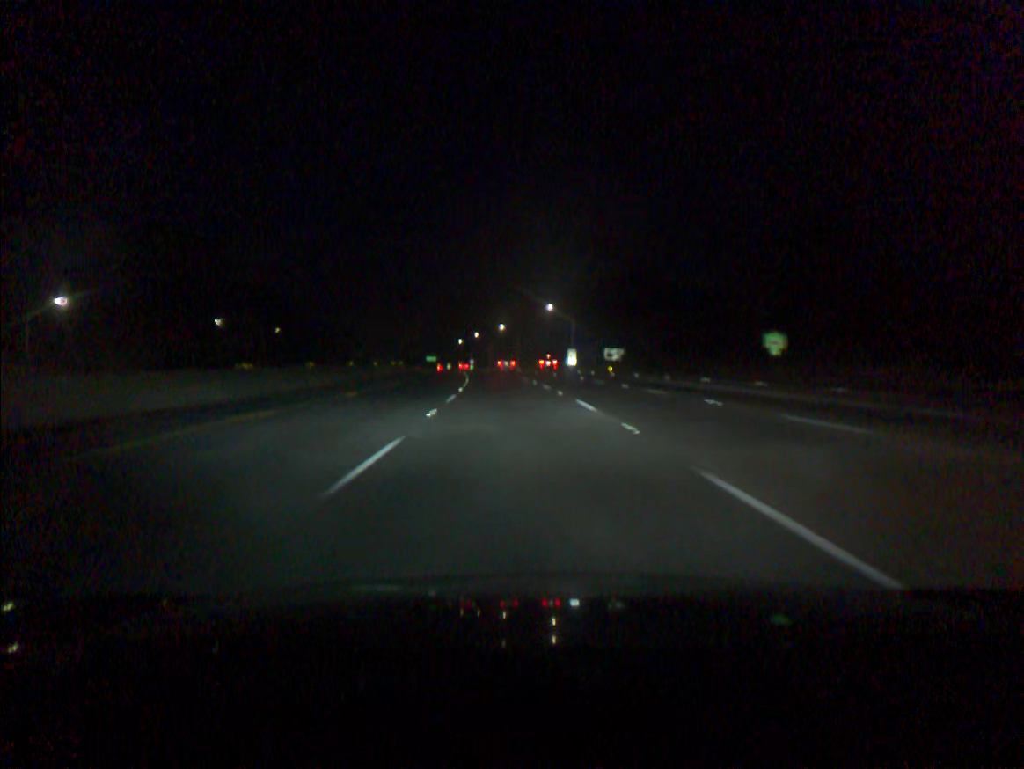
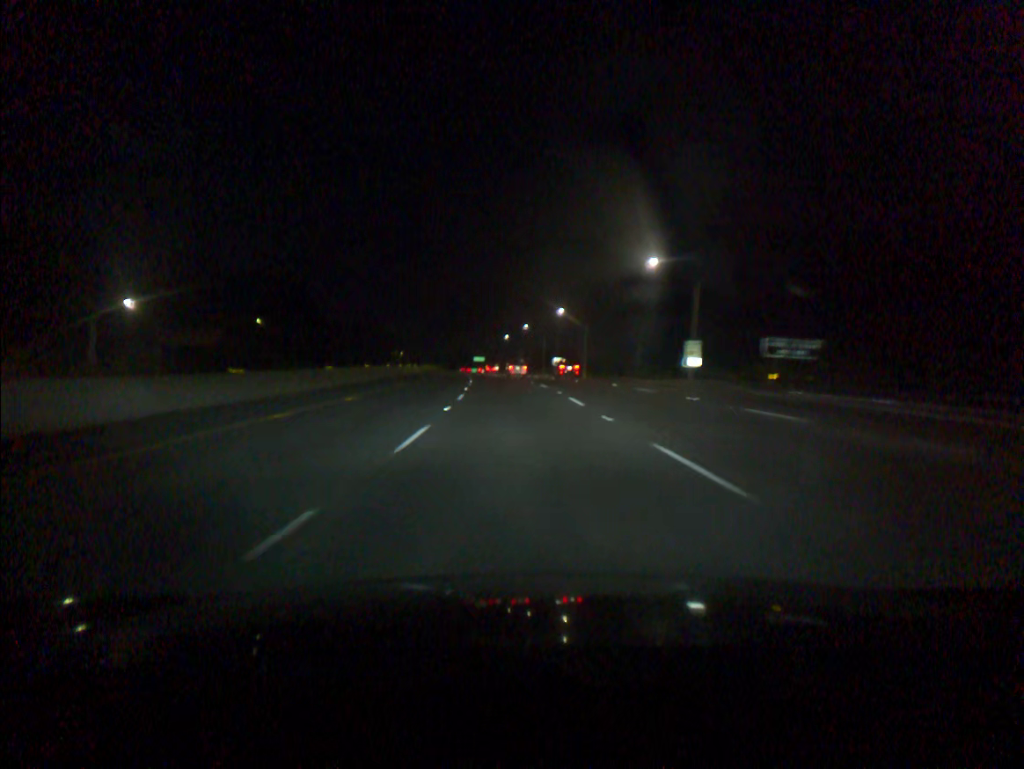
(-1.9, +55.0) m; -4°
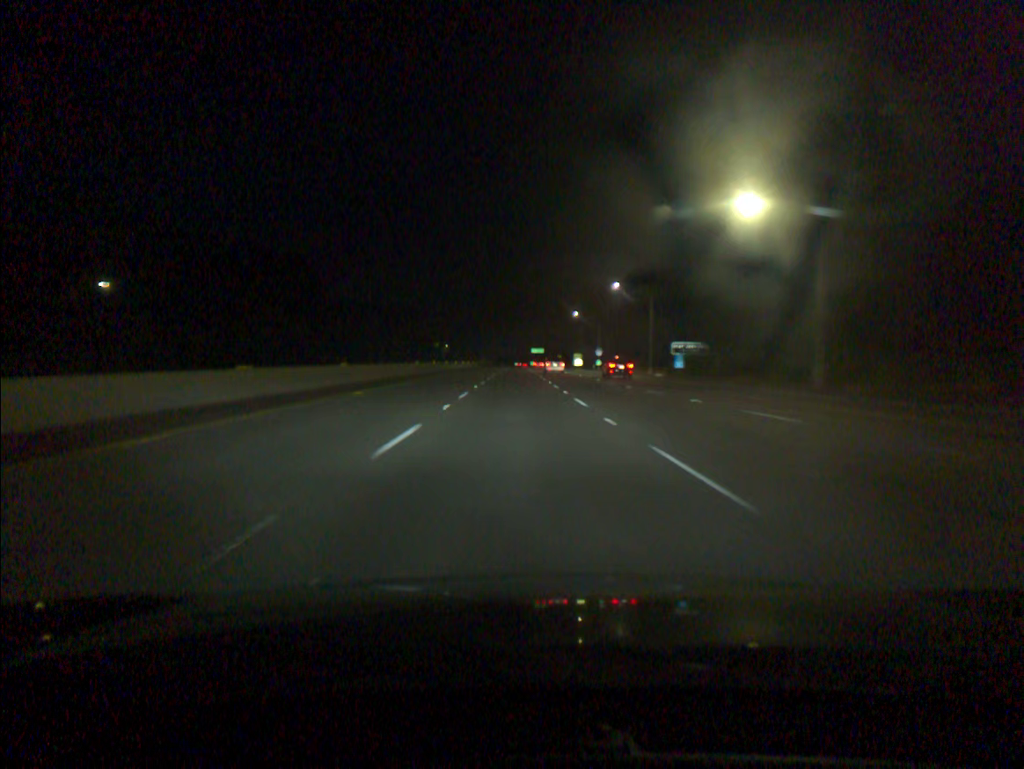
(-2.8, +73.4) m; -4°
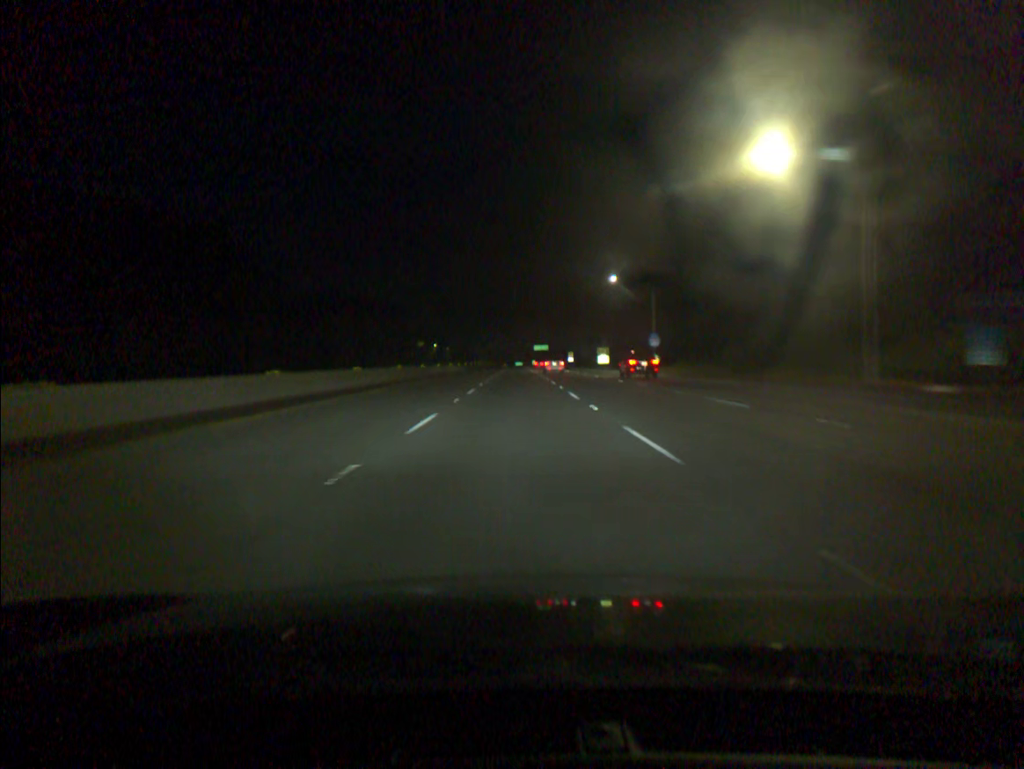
(-0.2, +55.2) m; 0°
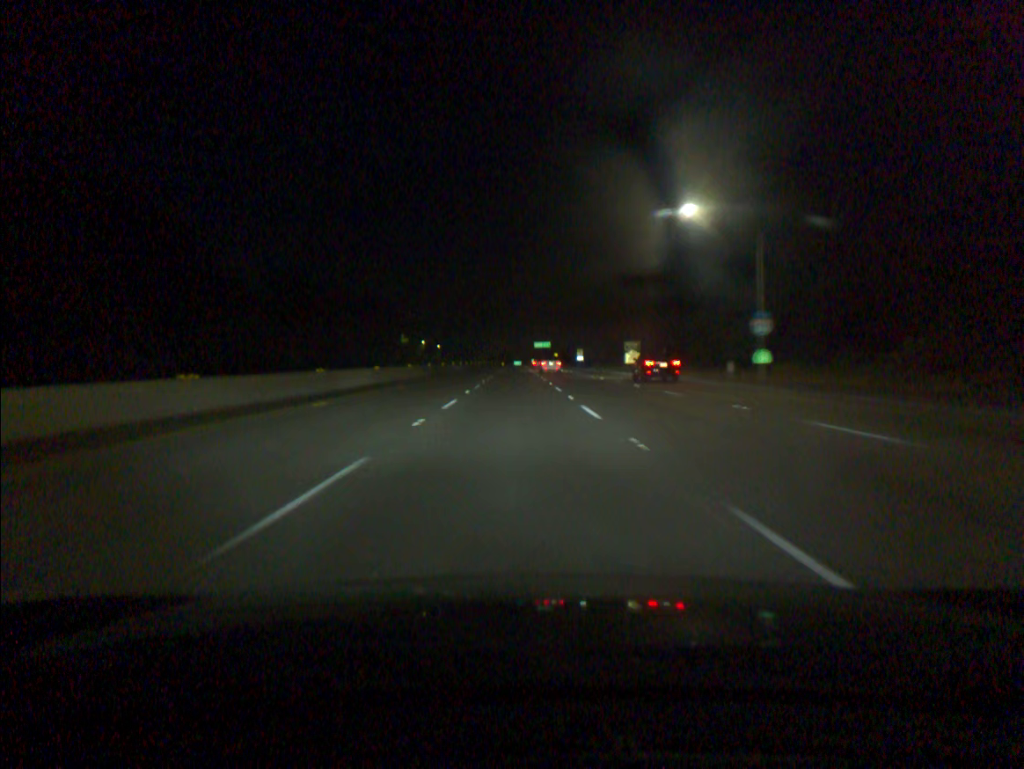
(0.0, +36.8) m; 0°
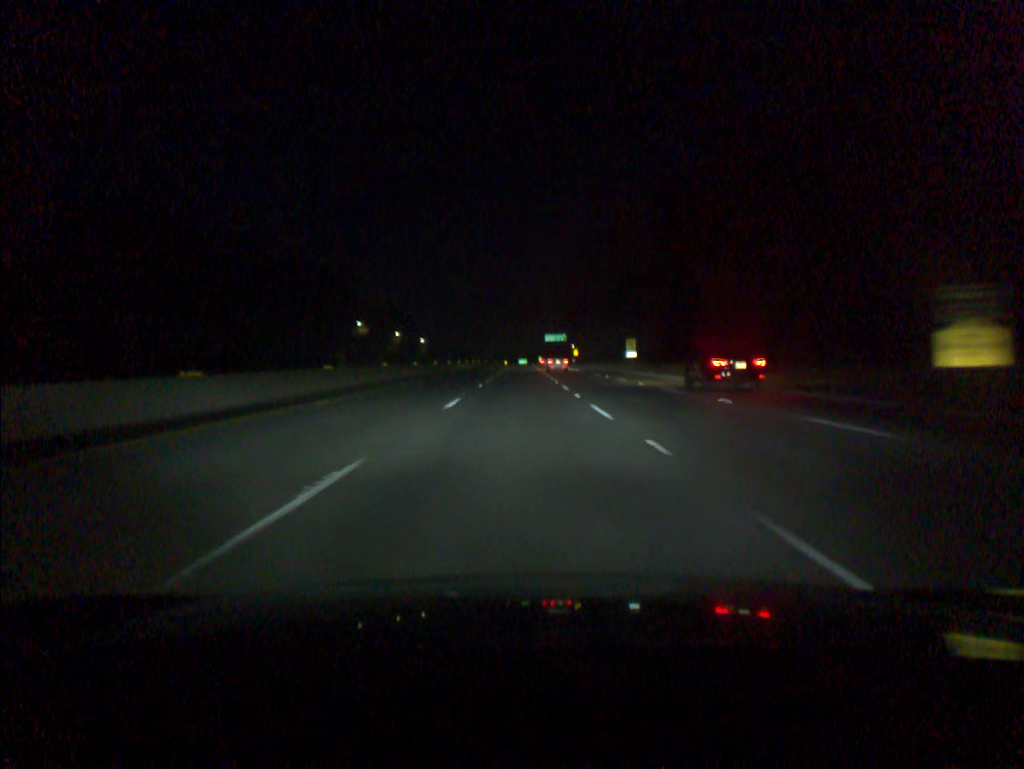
(-0.3, +73.4) m; 0°
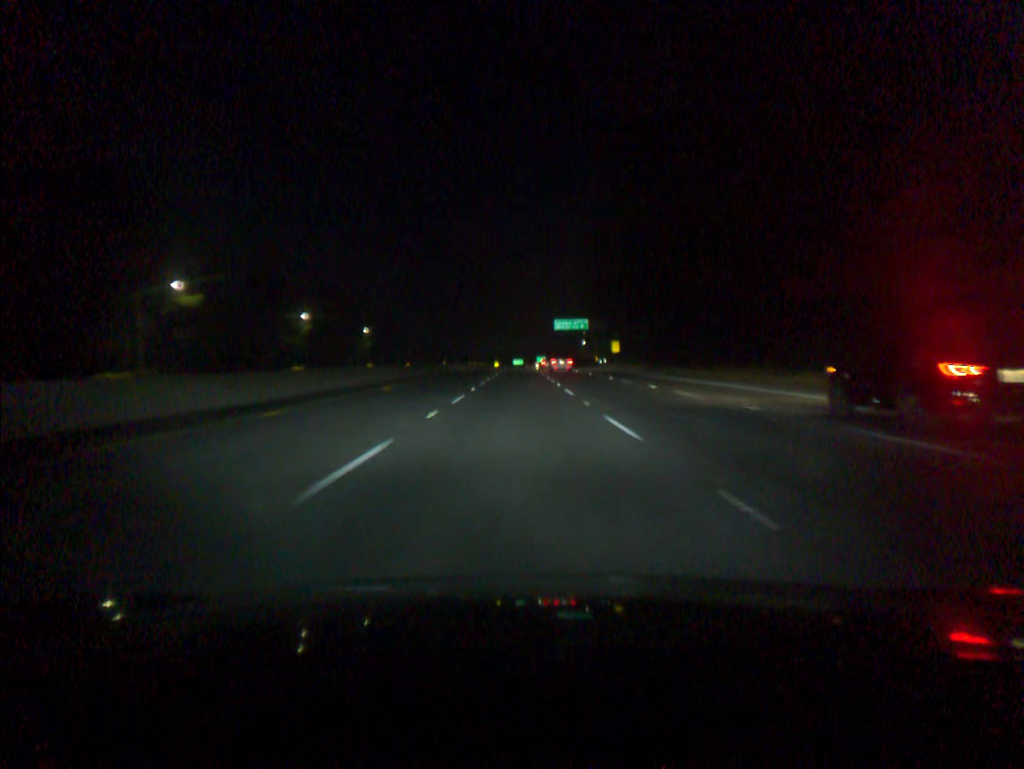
(+0.3, +91.5) m; 0°
